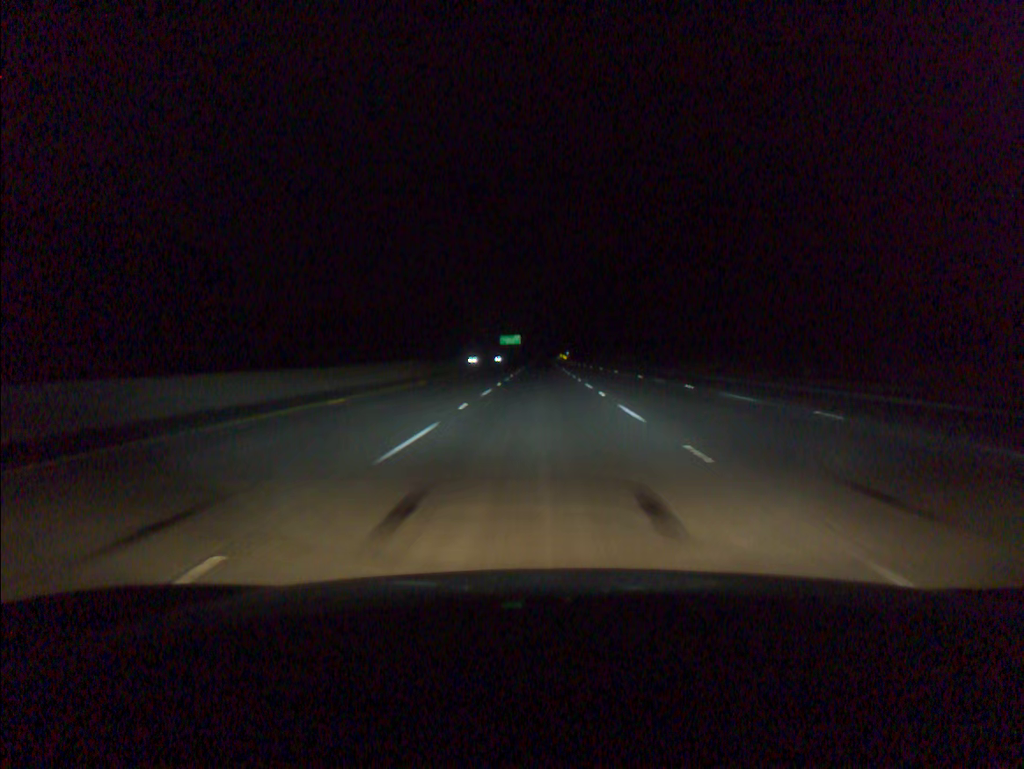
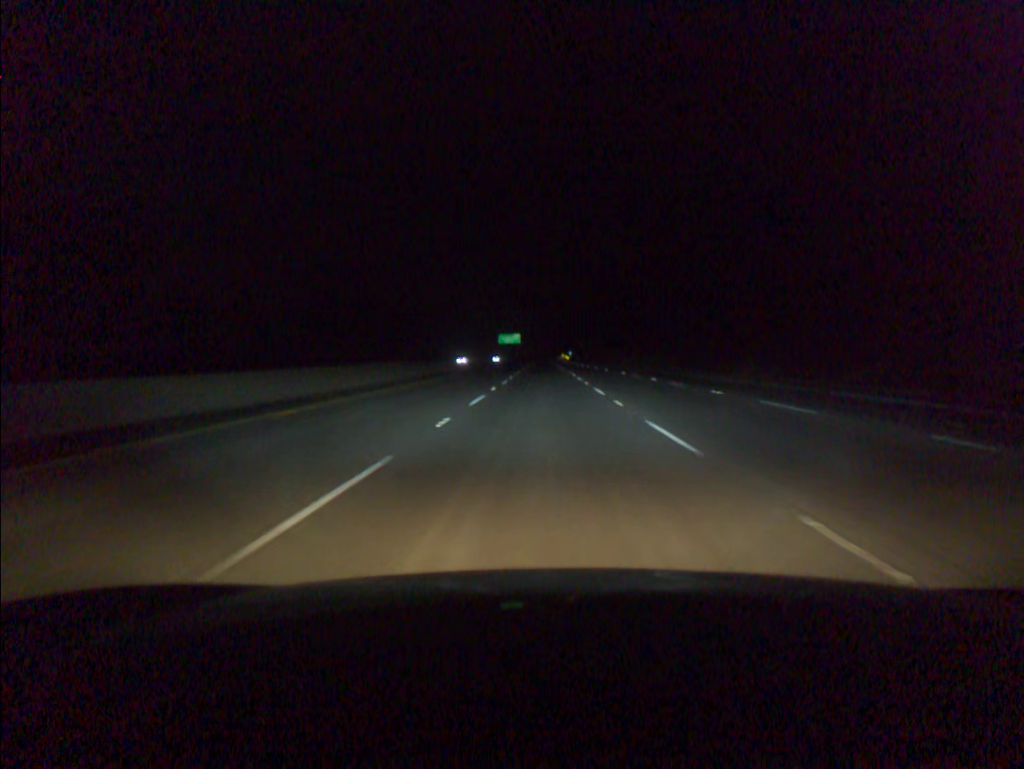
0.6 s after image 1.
(0.0, +19.1) m; 0°
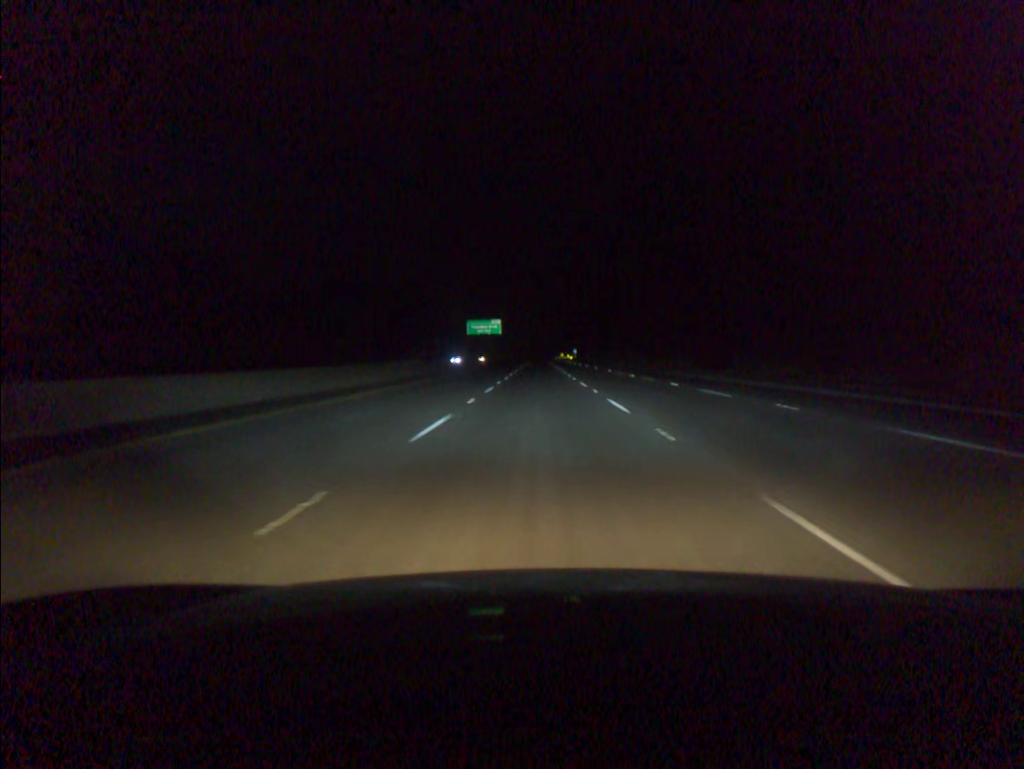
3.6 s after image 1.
(+0.2, +95.4) m; 0°
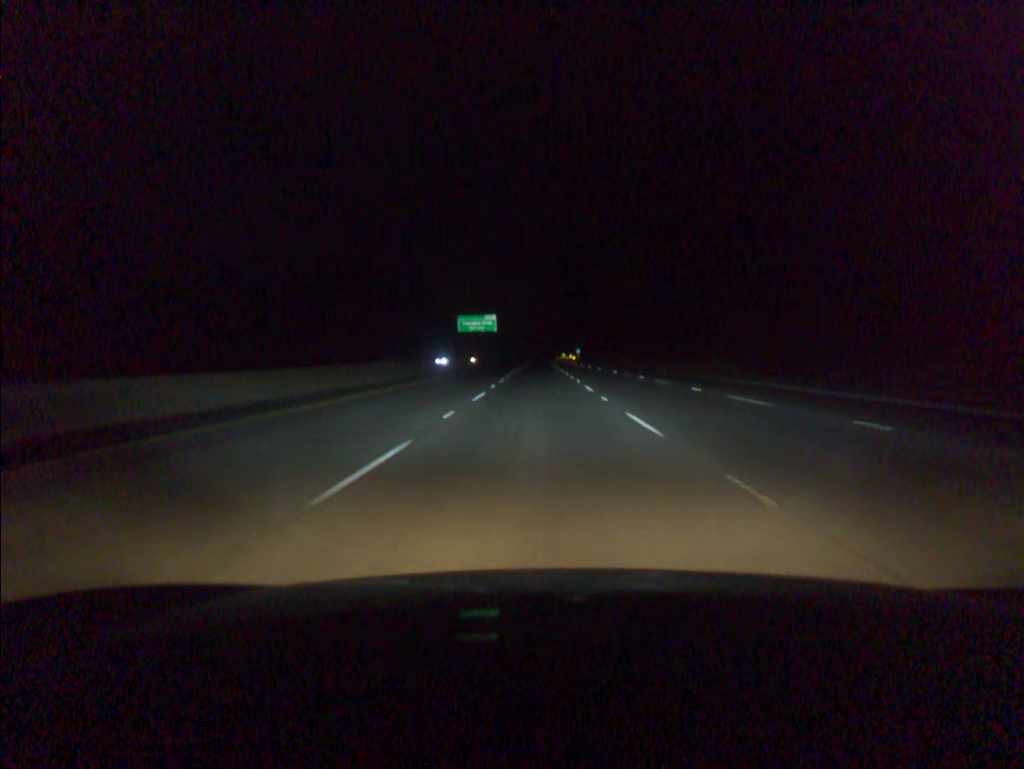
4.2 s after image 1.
(0.0, +19.1) m; 0°
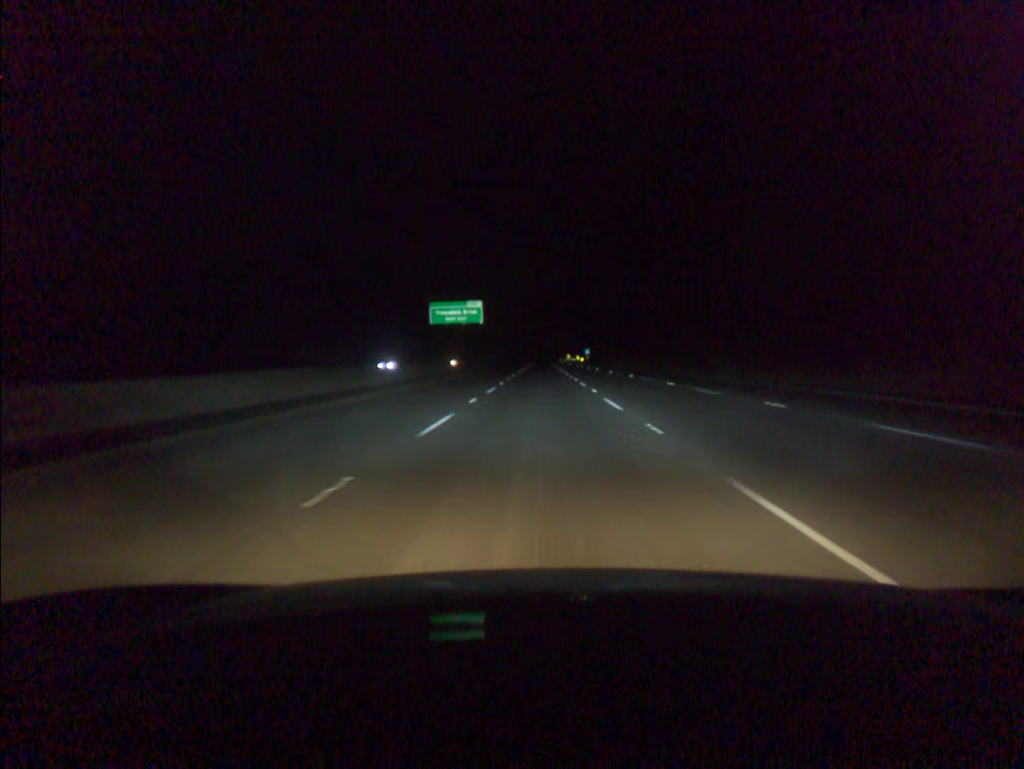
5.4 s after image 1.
(-0.1, +38.1) m; 0°
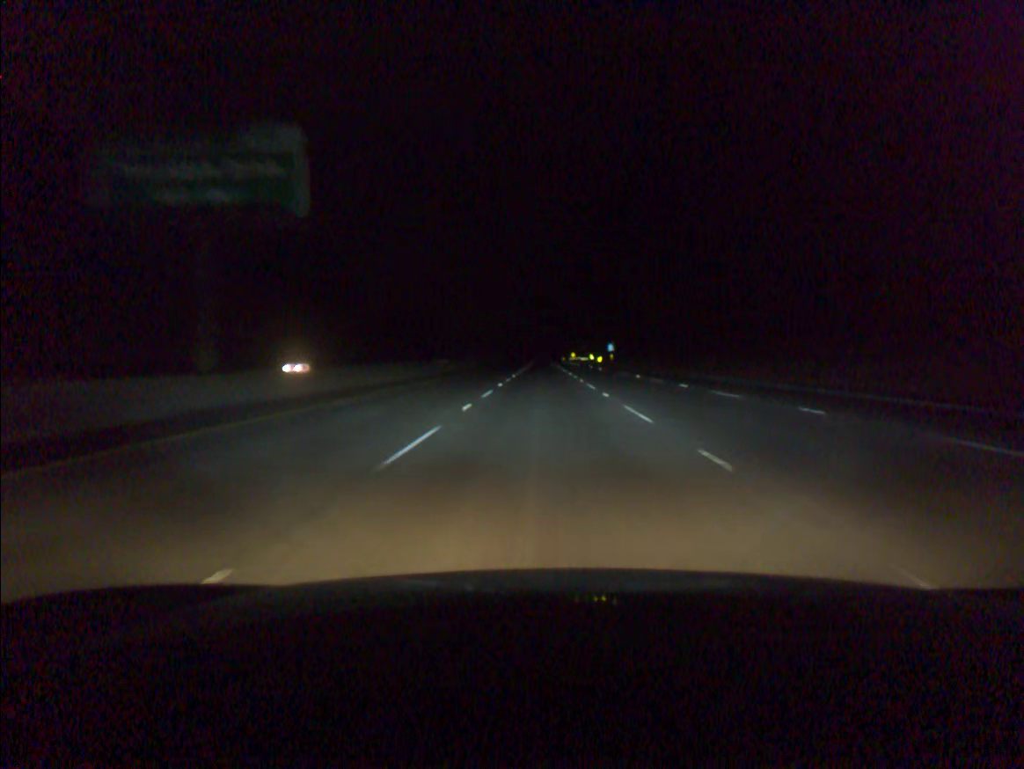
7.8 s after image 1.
(-0.2, +76.4) m; 0°
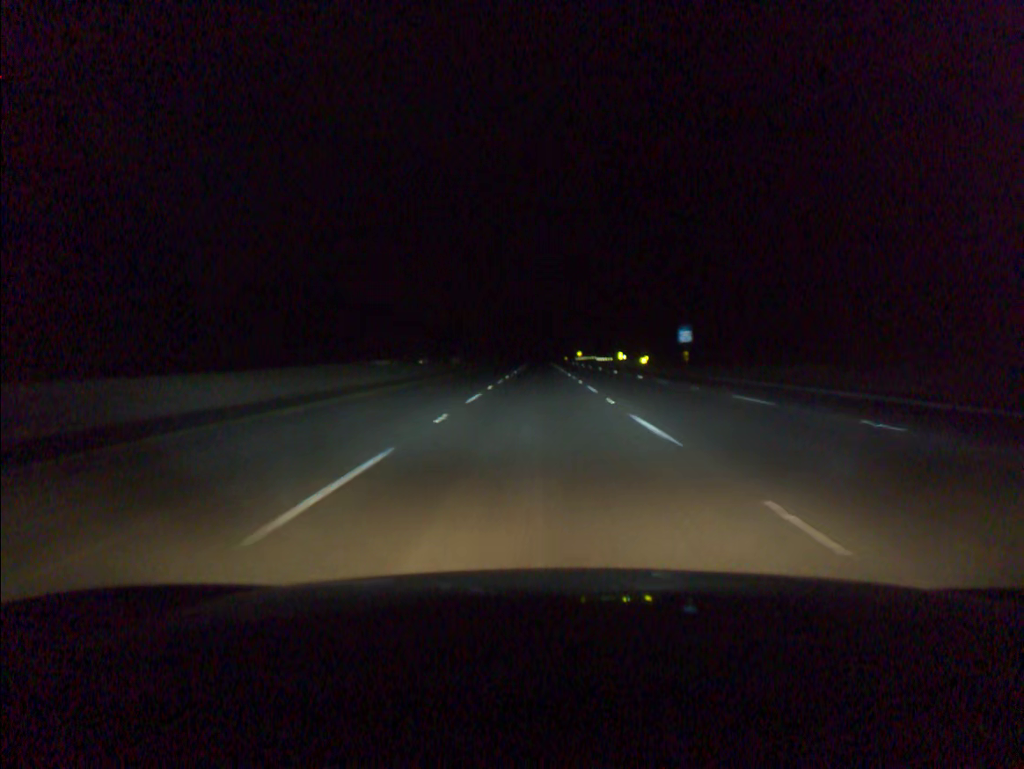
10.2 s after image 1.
(+0.2, +76.3) m; 0°
